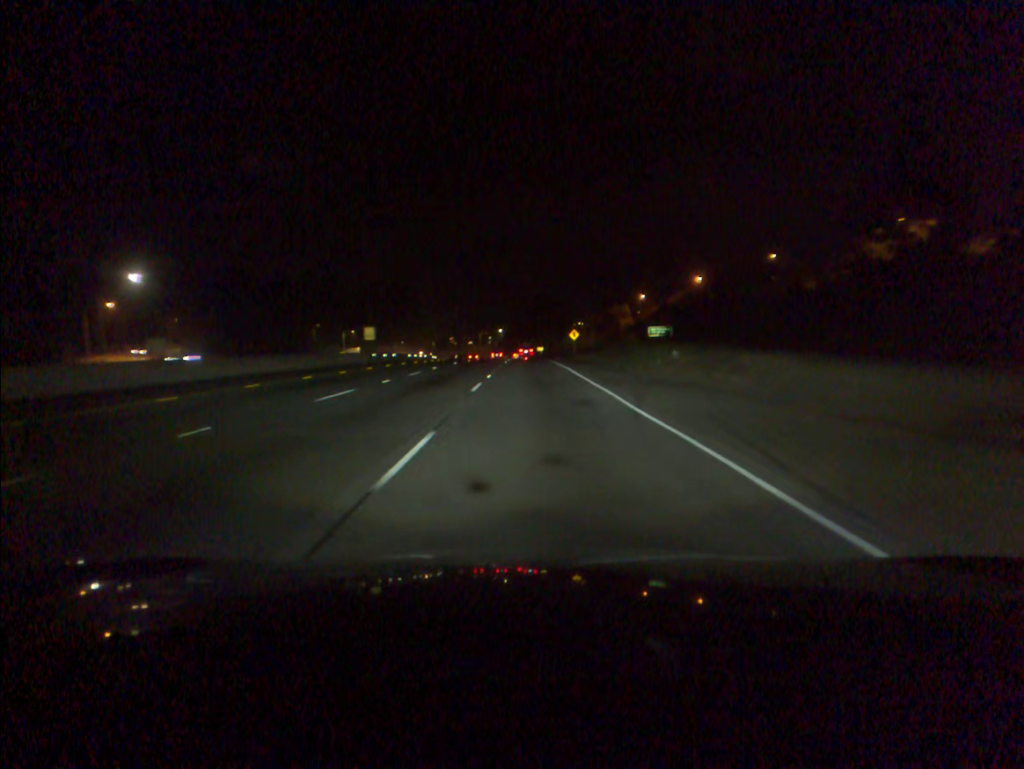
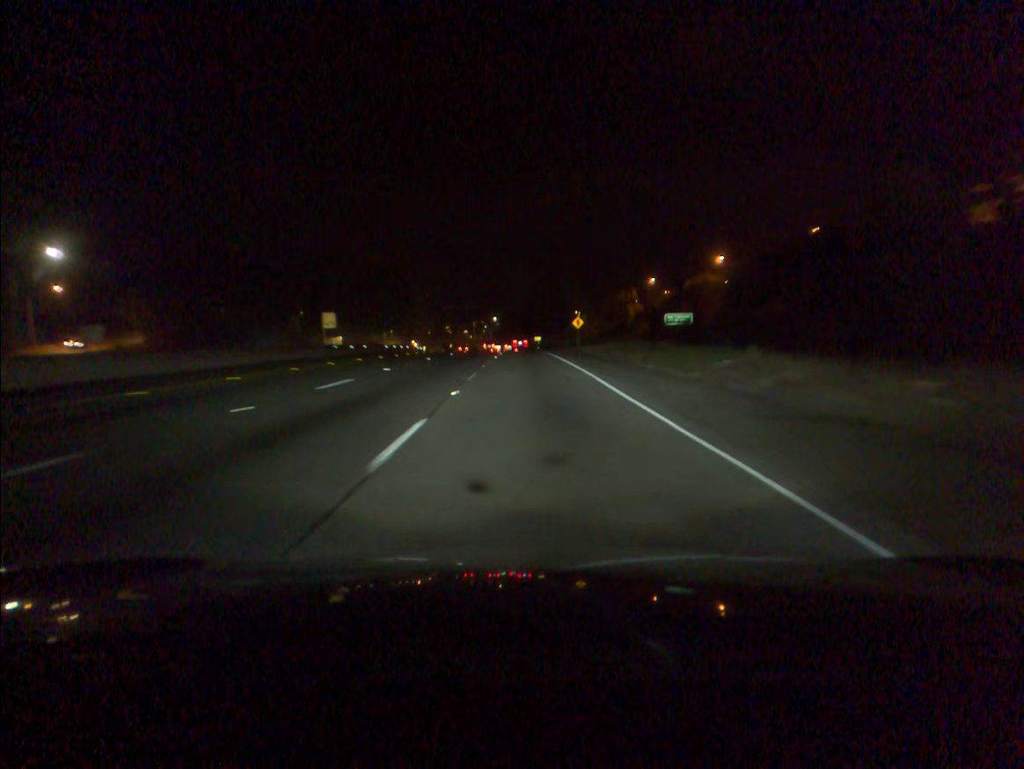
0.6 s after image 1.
(+0.1, +14.0) m; 0°
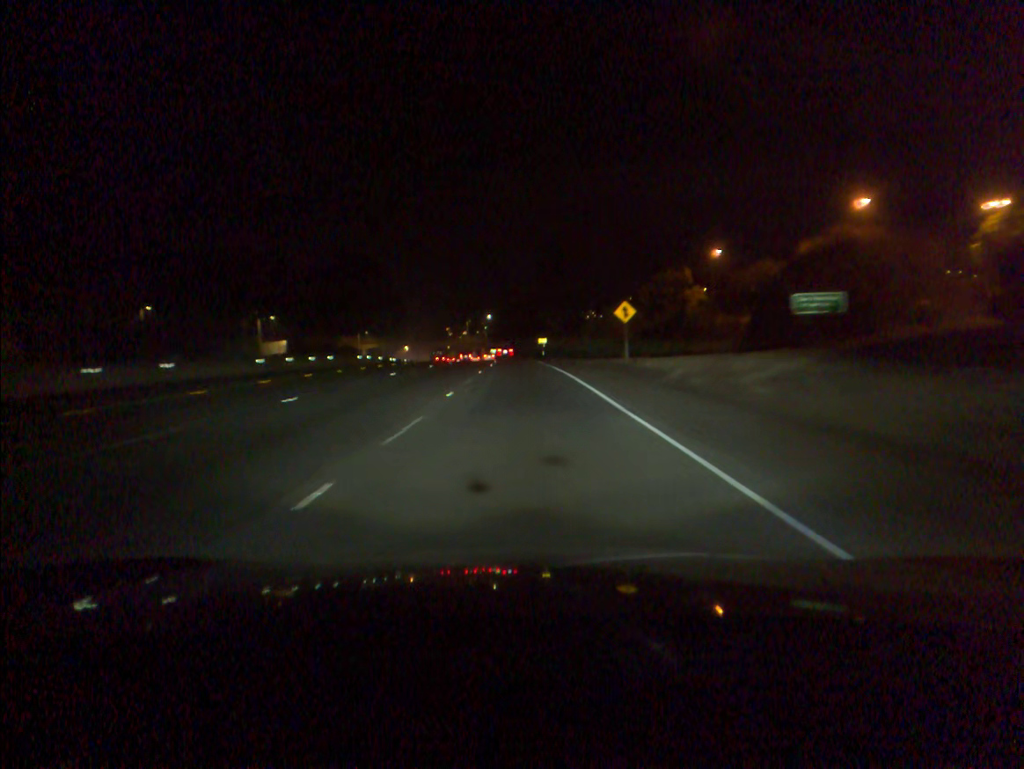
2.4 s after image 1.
(+0.2, +41.0) m; 0°
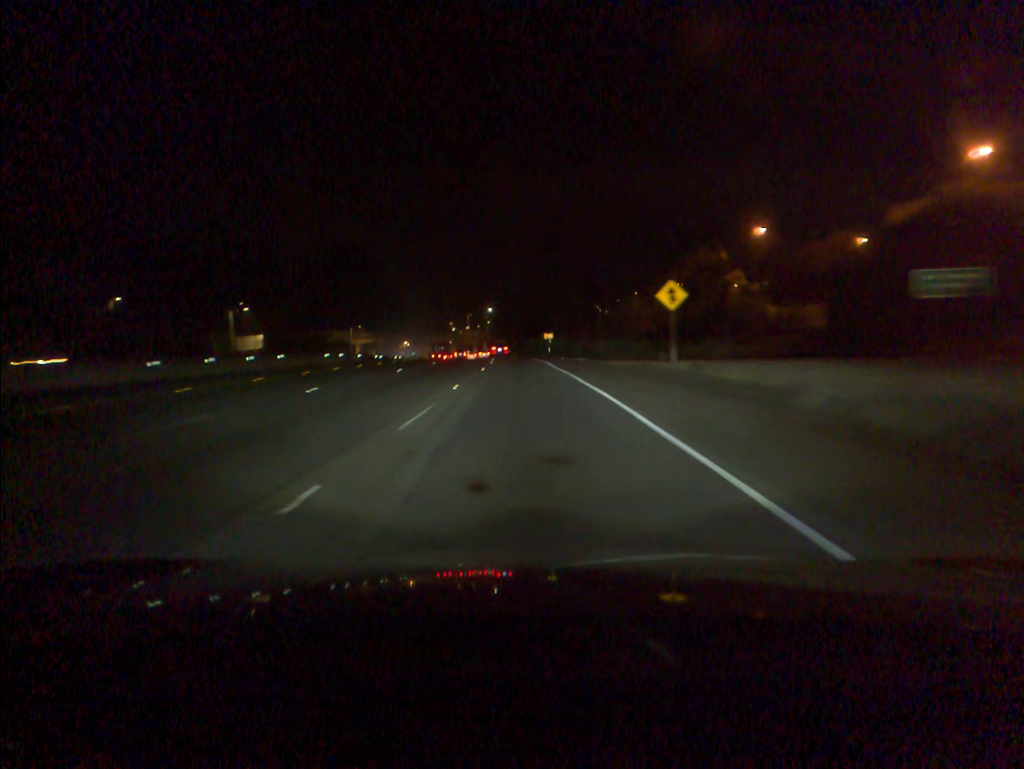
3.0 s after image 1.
(0.0, +13.4) m; 0°
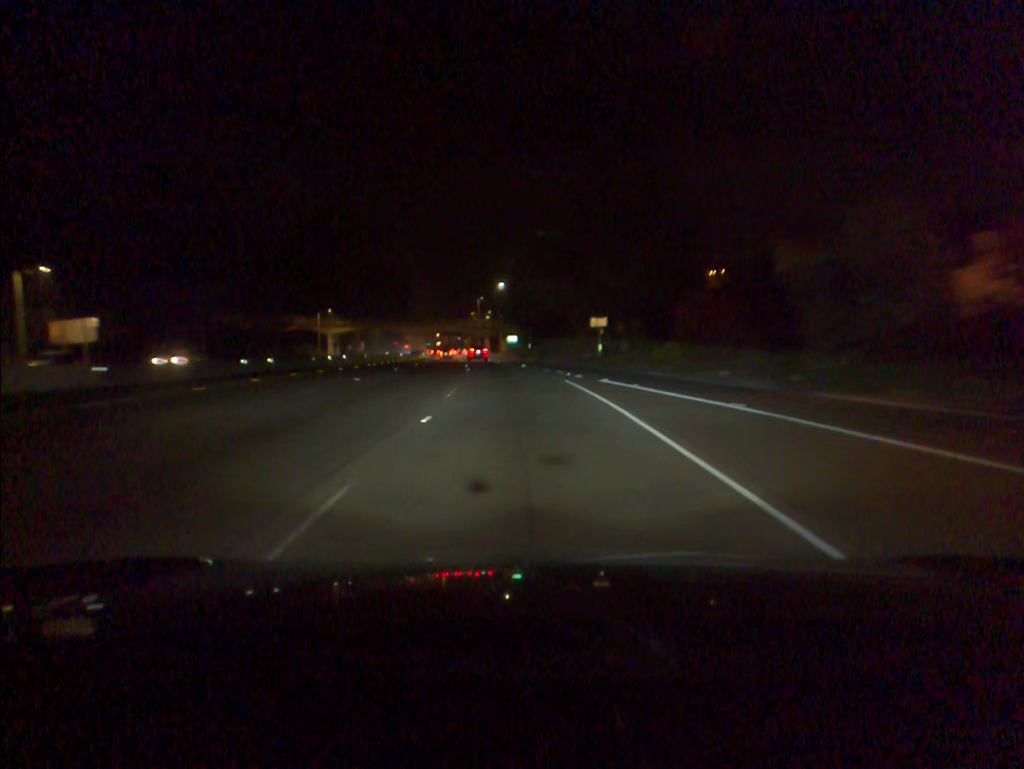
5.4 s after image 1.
(-0.6, +52.0) m; -2°
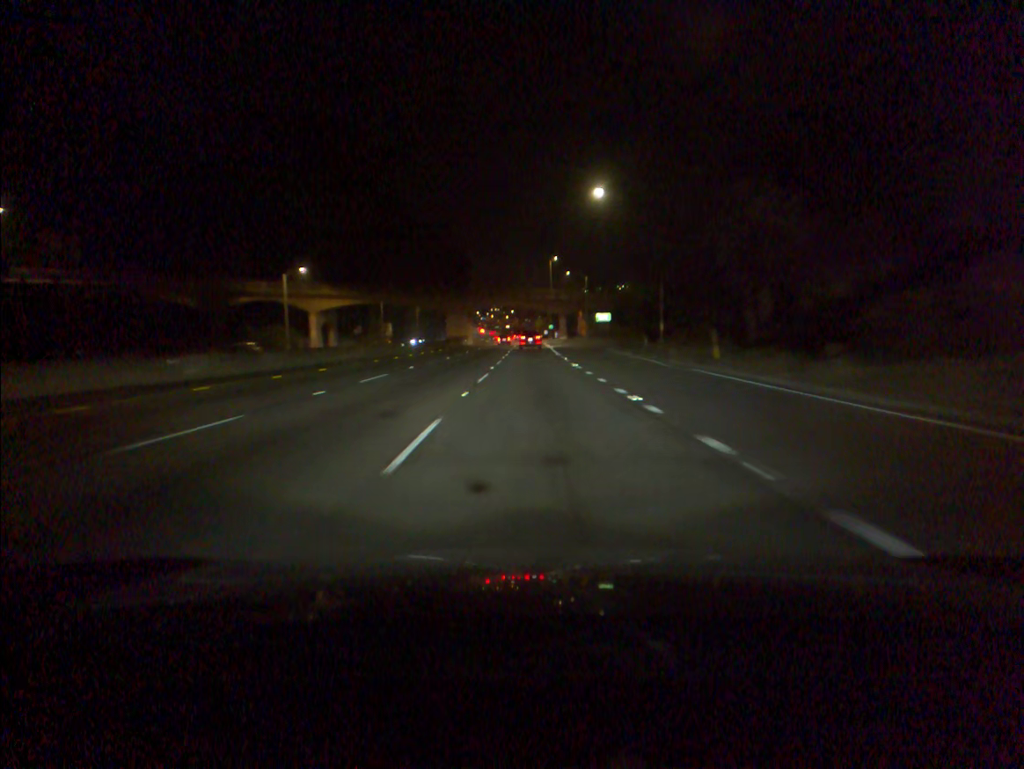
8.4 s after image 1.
(-3.5, +62.6) m; -5°
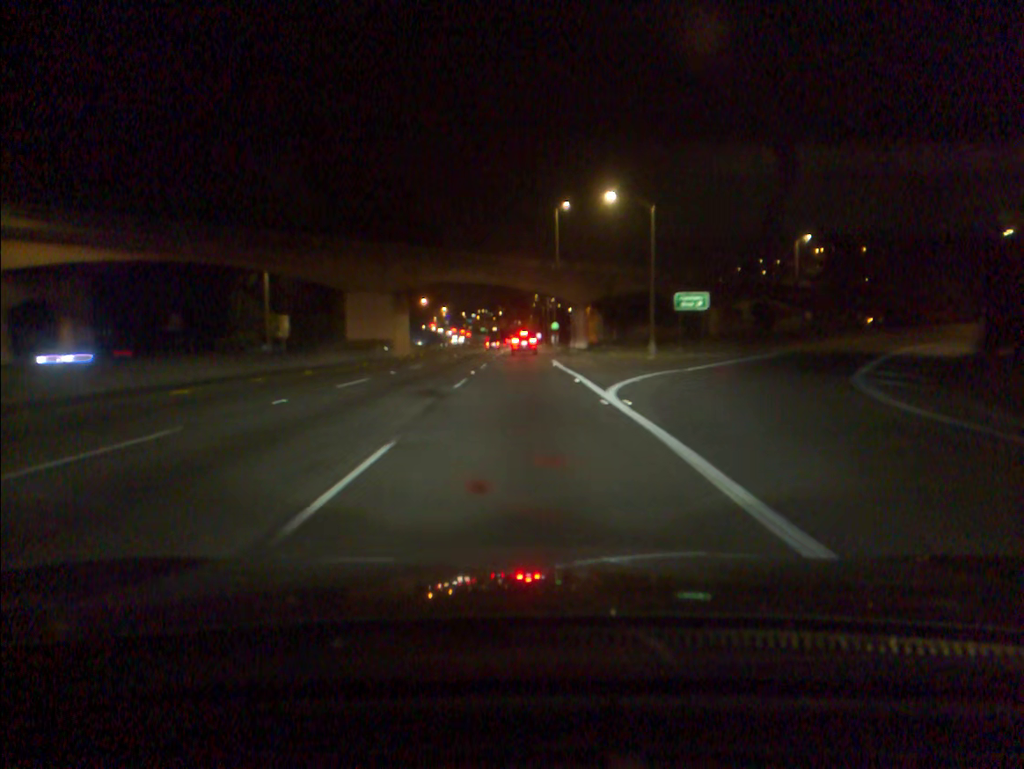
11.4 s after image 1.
(+0.3, +61.0) m; +1°
